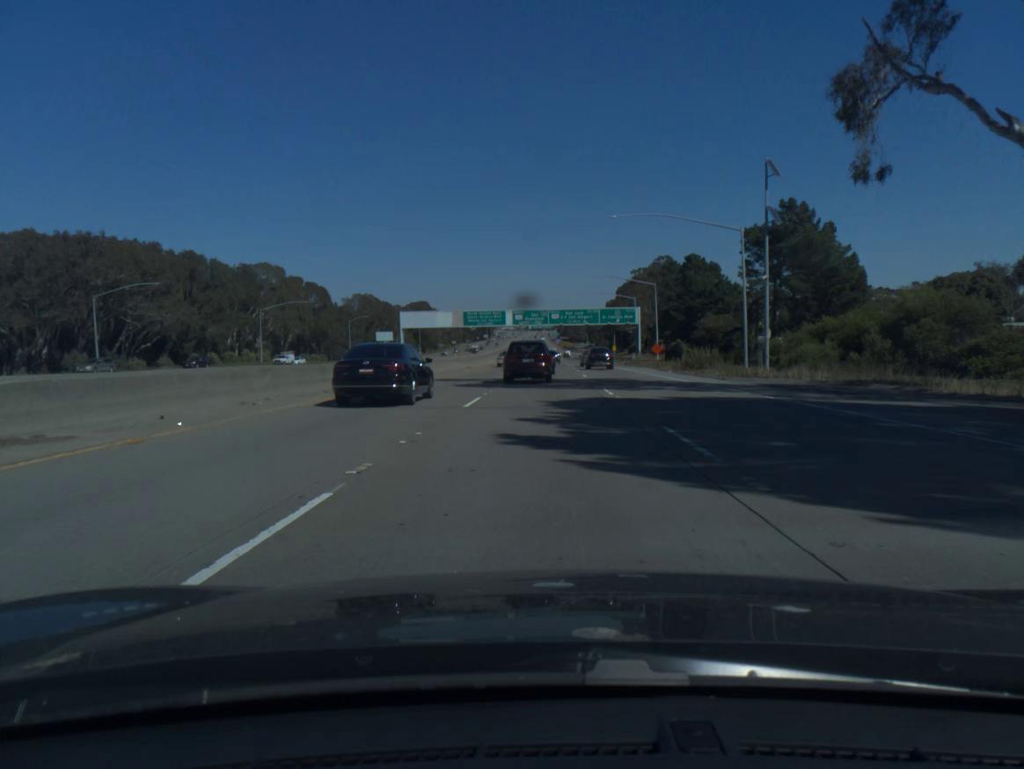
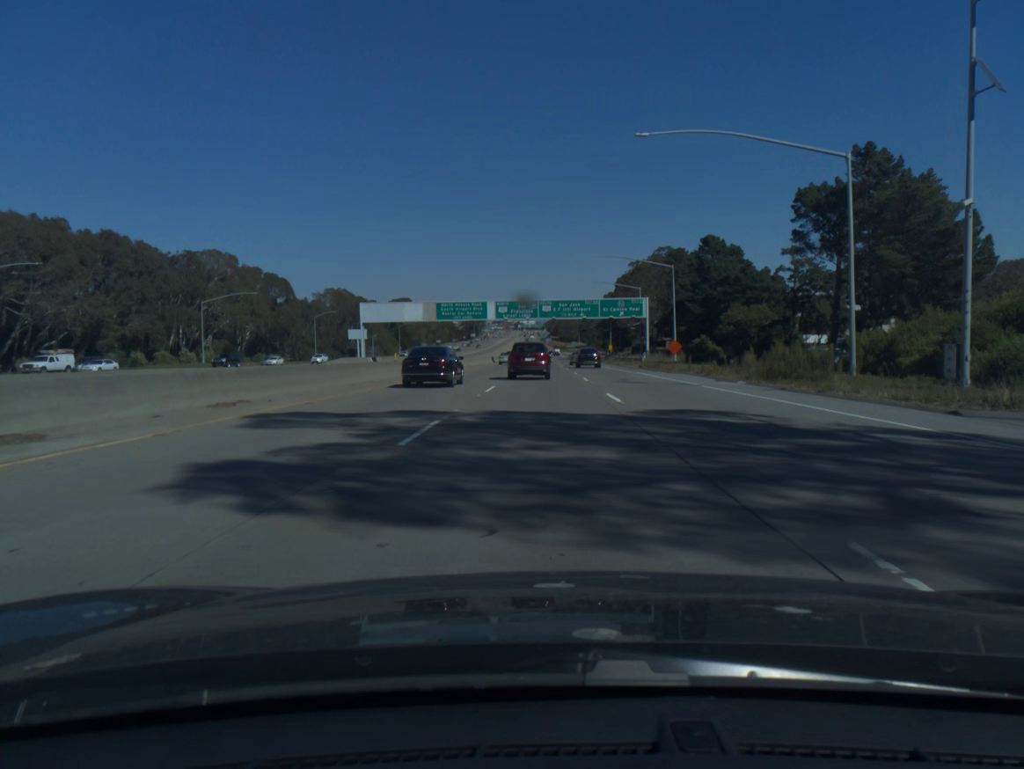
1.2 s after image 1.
(+0.1, +22.1) m; +1°
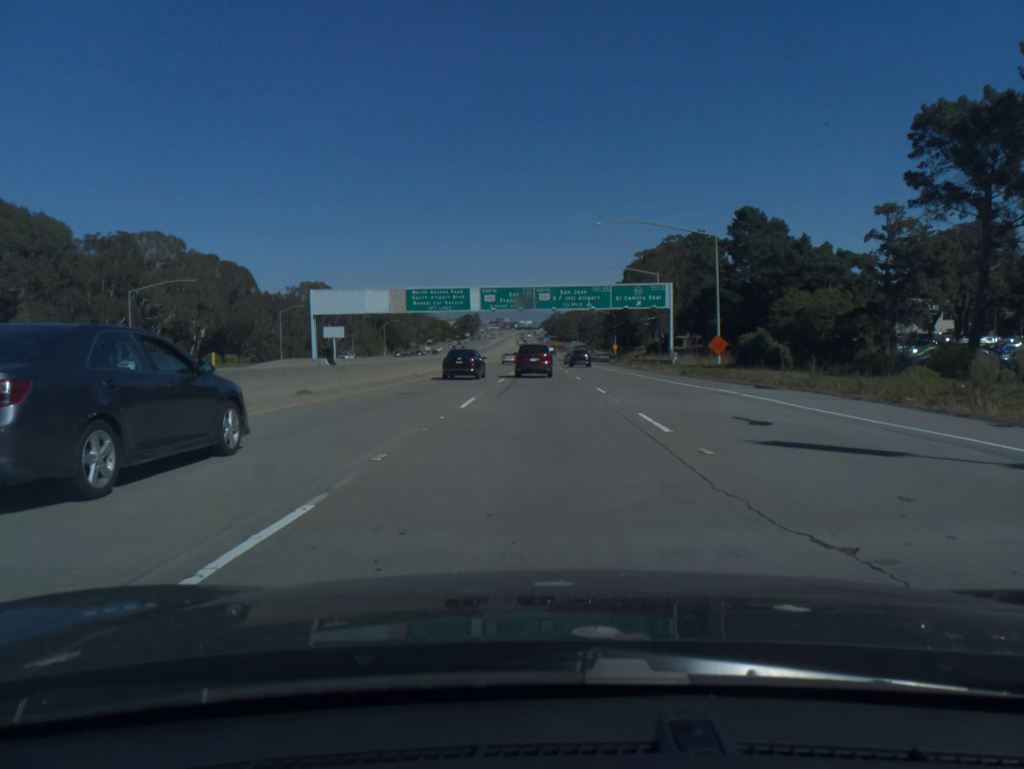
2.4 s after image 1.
(+0.1, +22.5) m; 0°
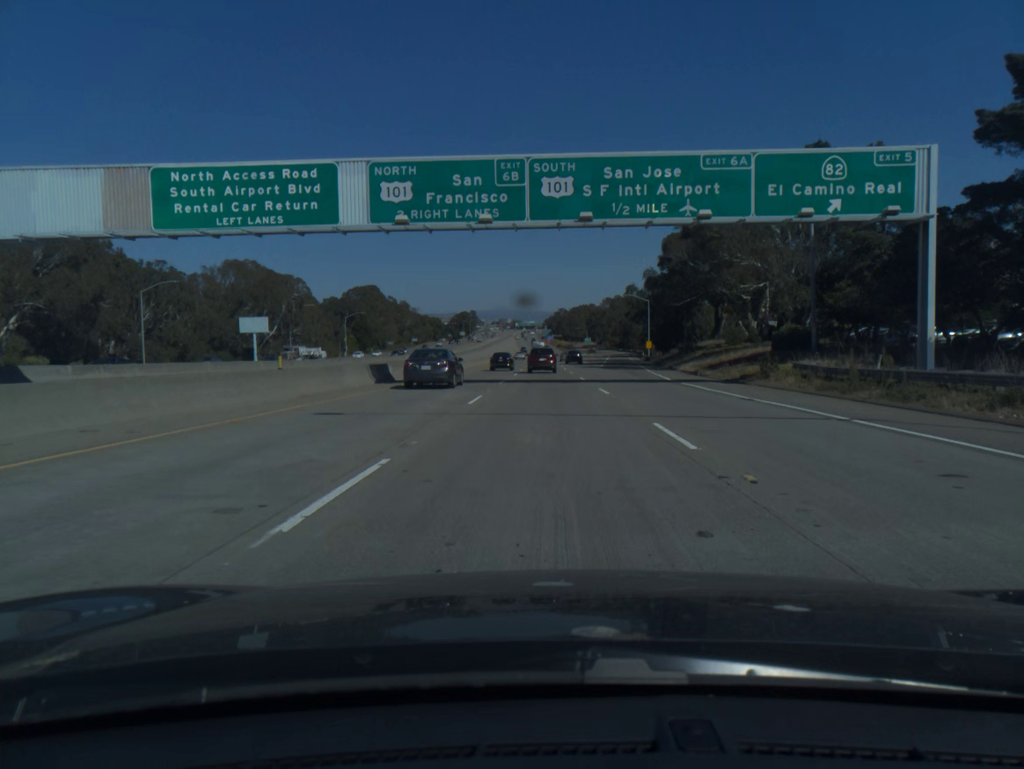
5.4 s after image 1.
(-0.1, +58.7) m; 0°
